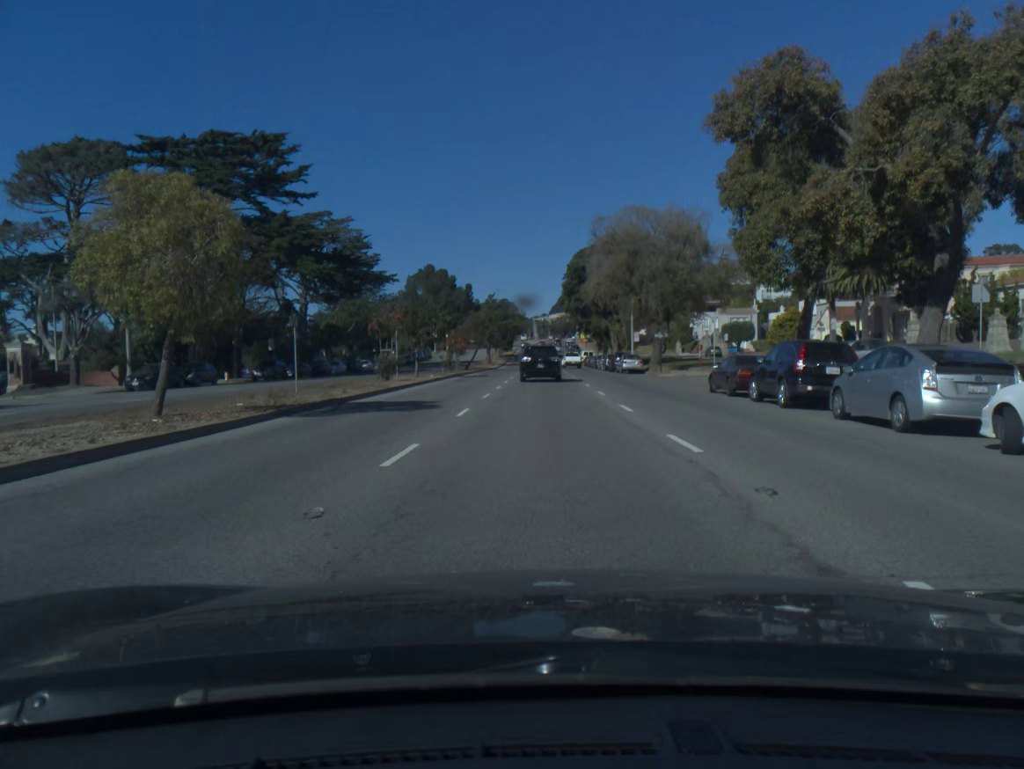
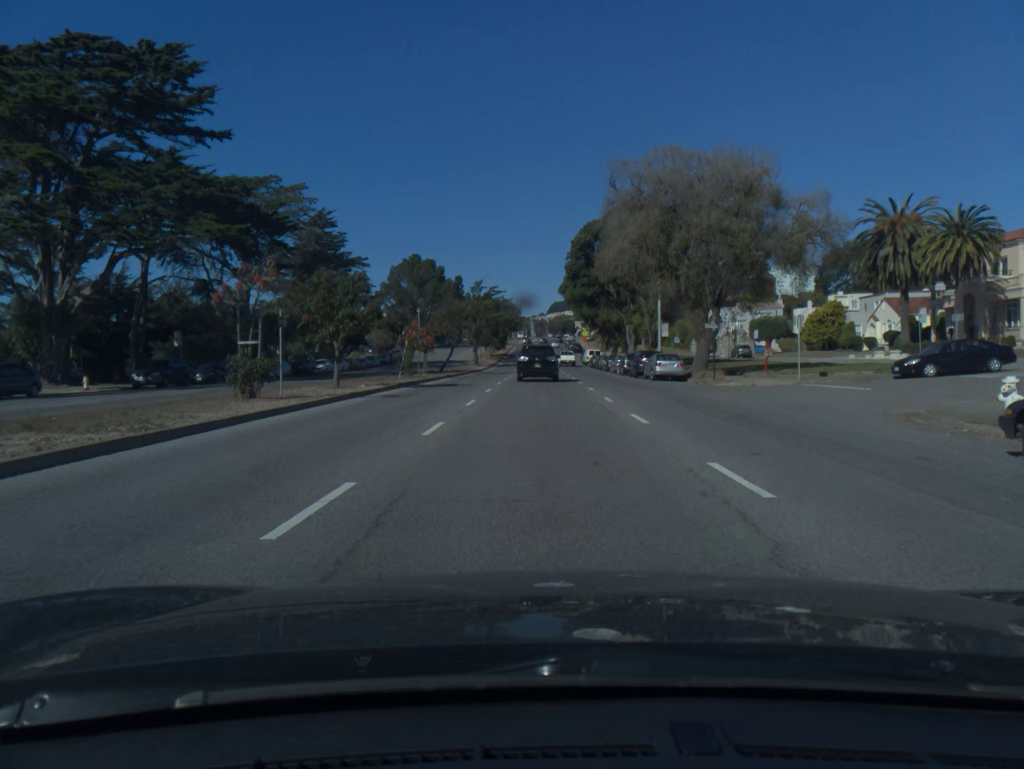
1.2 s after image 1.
(+0.1, +18.0) m; 0°
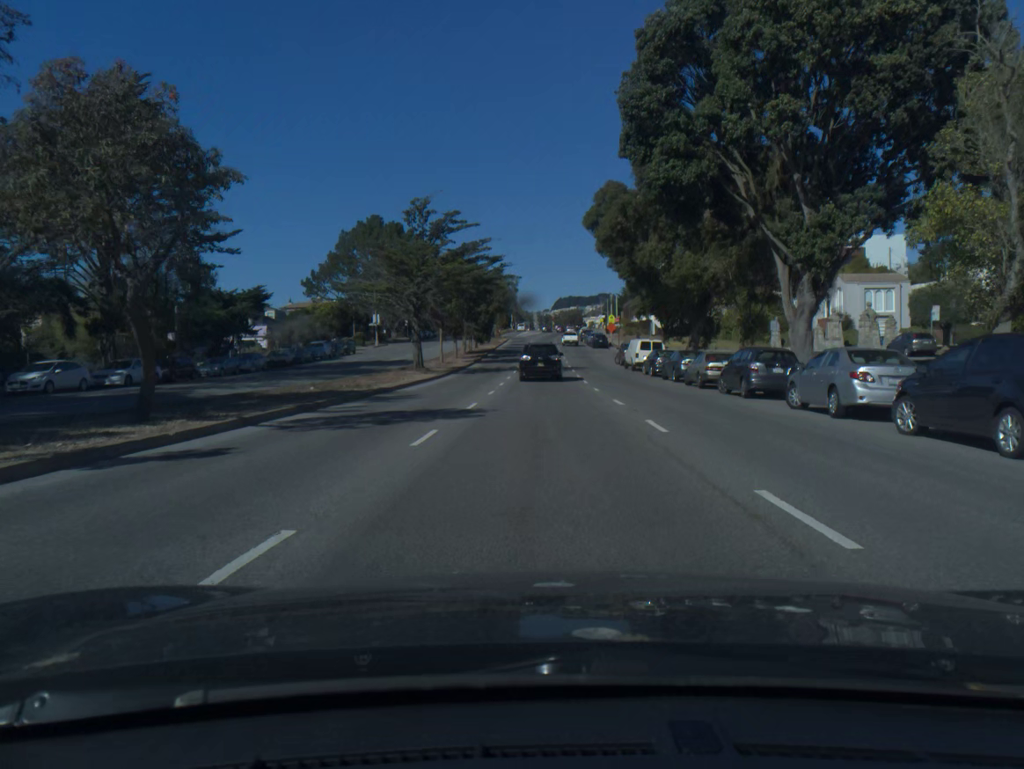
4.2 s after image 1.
(-0.2, +44.8) m; 0°
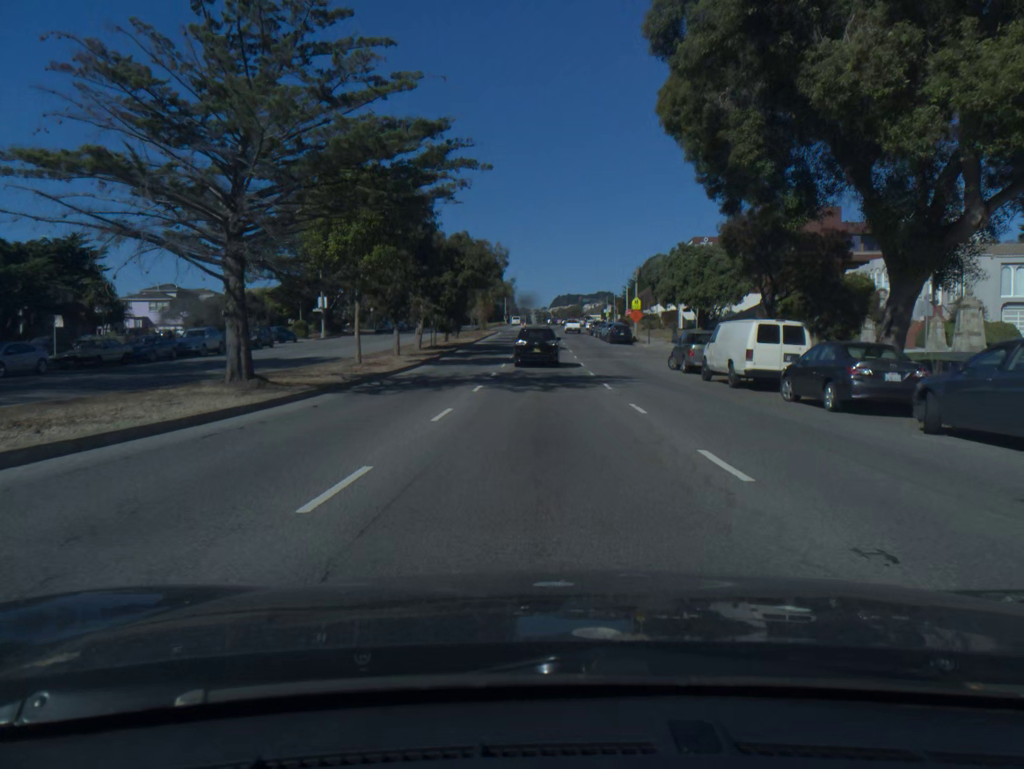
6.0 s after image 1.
(0.0, +26.7) m; 0°
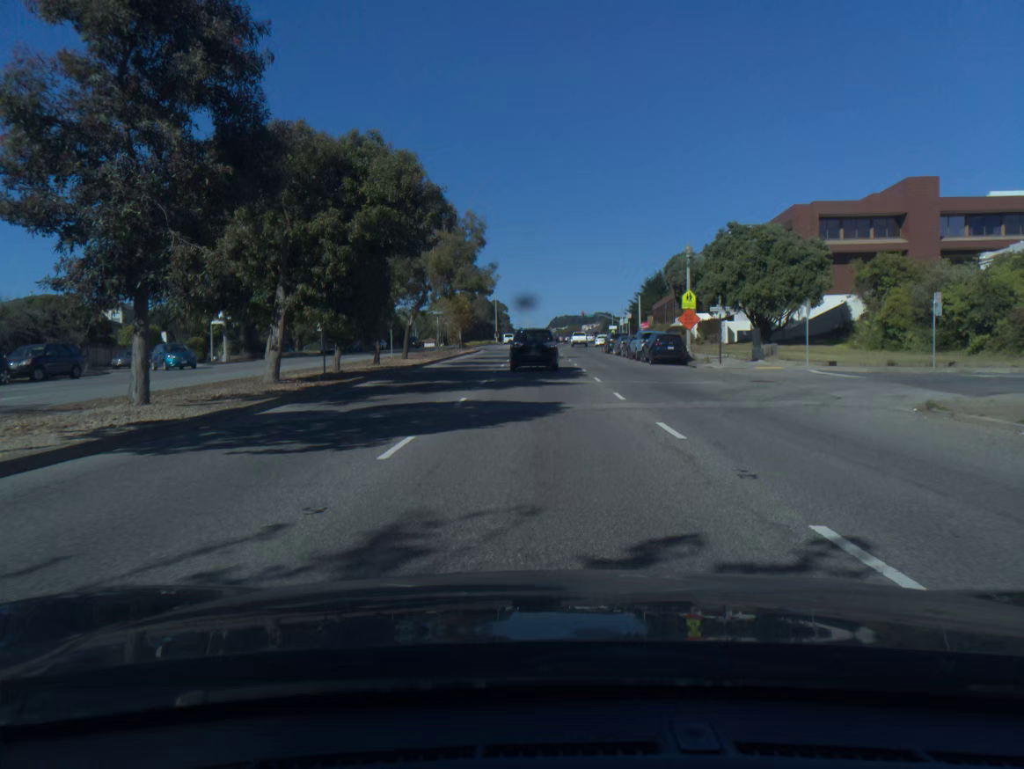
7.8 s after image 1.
(+0.1, +25.9) m; 0°
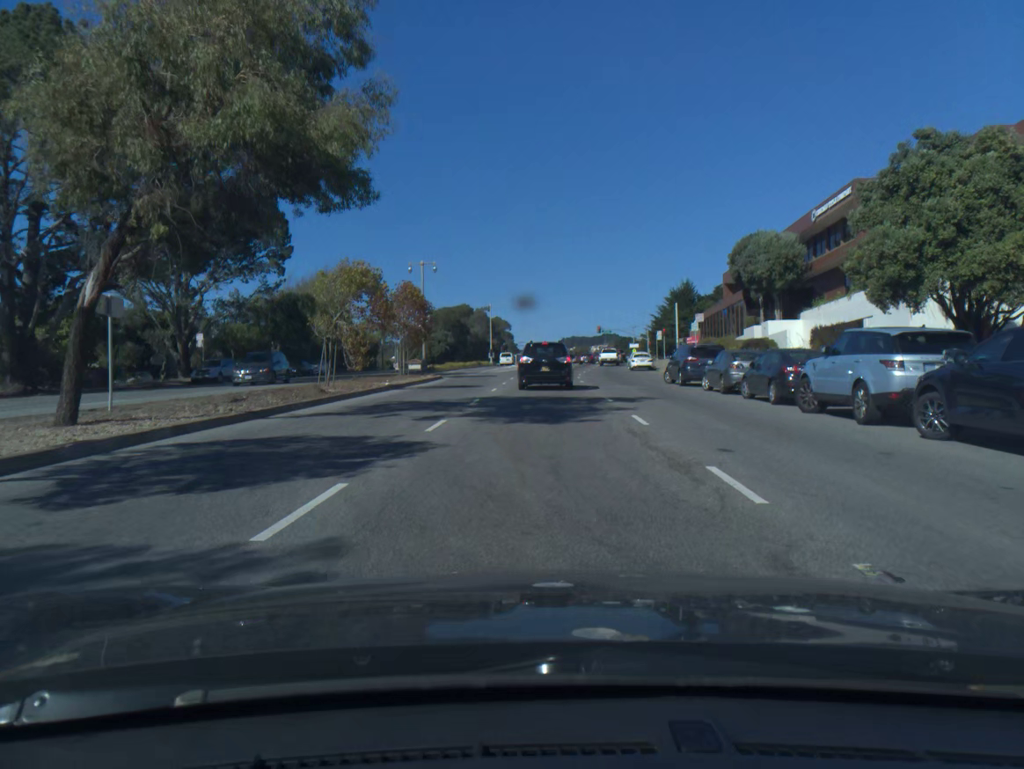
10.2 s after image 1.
(0.0, +32.1) m; -1°
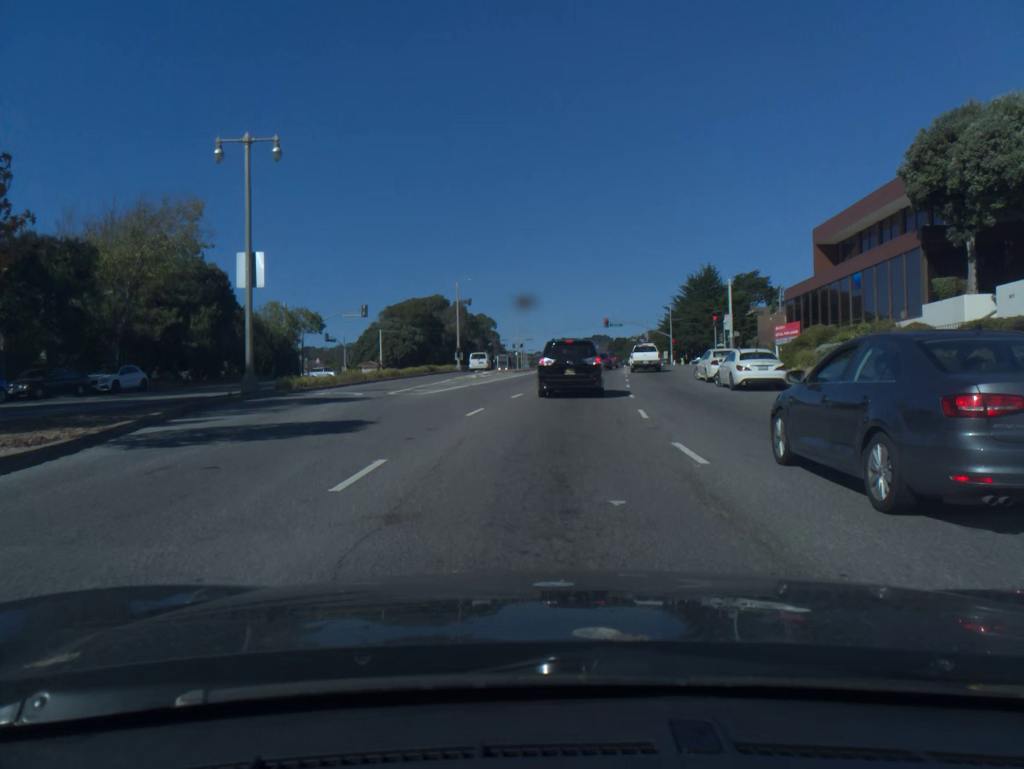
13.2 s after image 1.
(+0.2, +34.5) m; +1°
